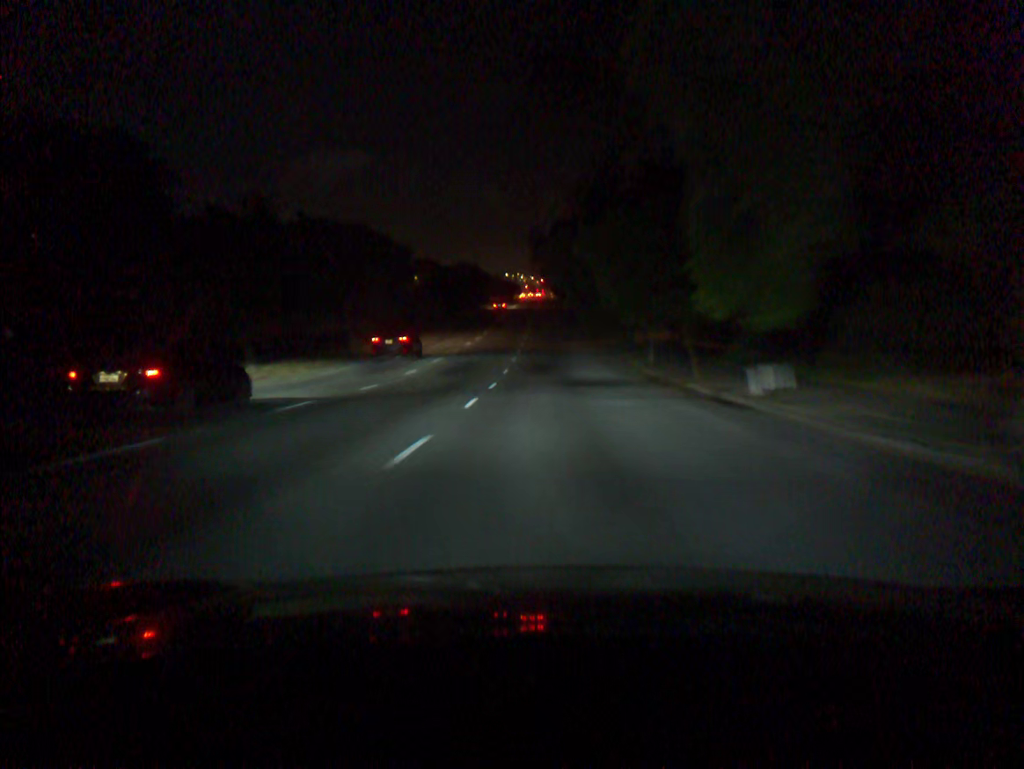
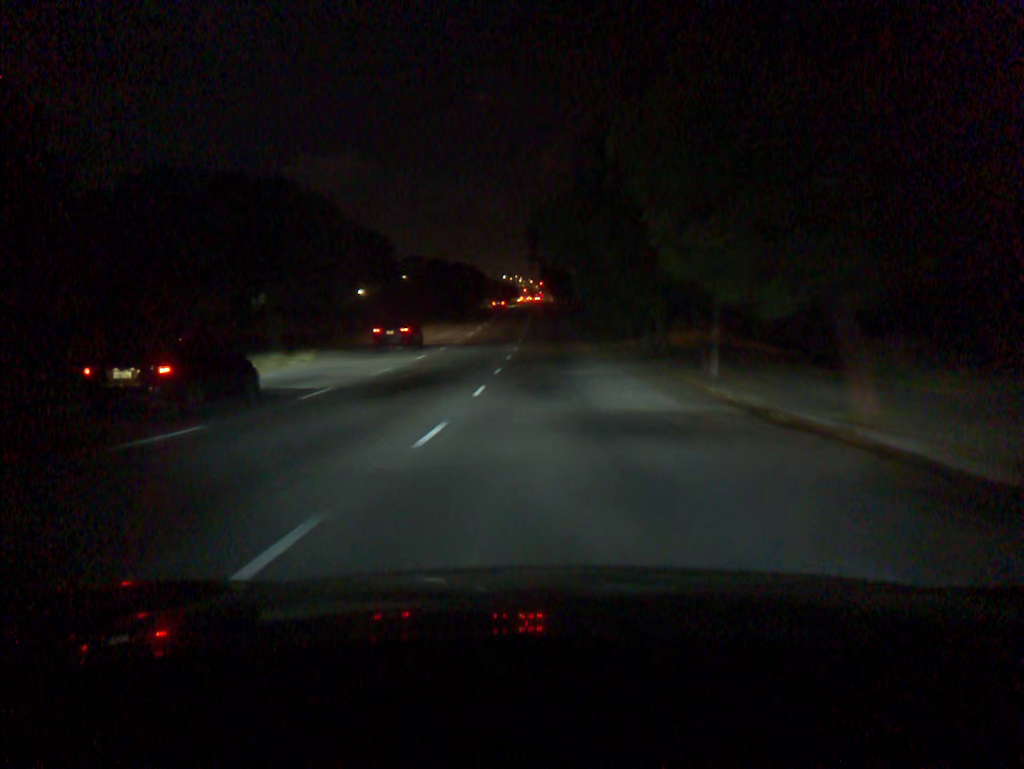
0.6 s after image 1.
(0.0, +12.8) m; 0°
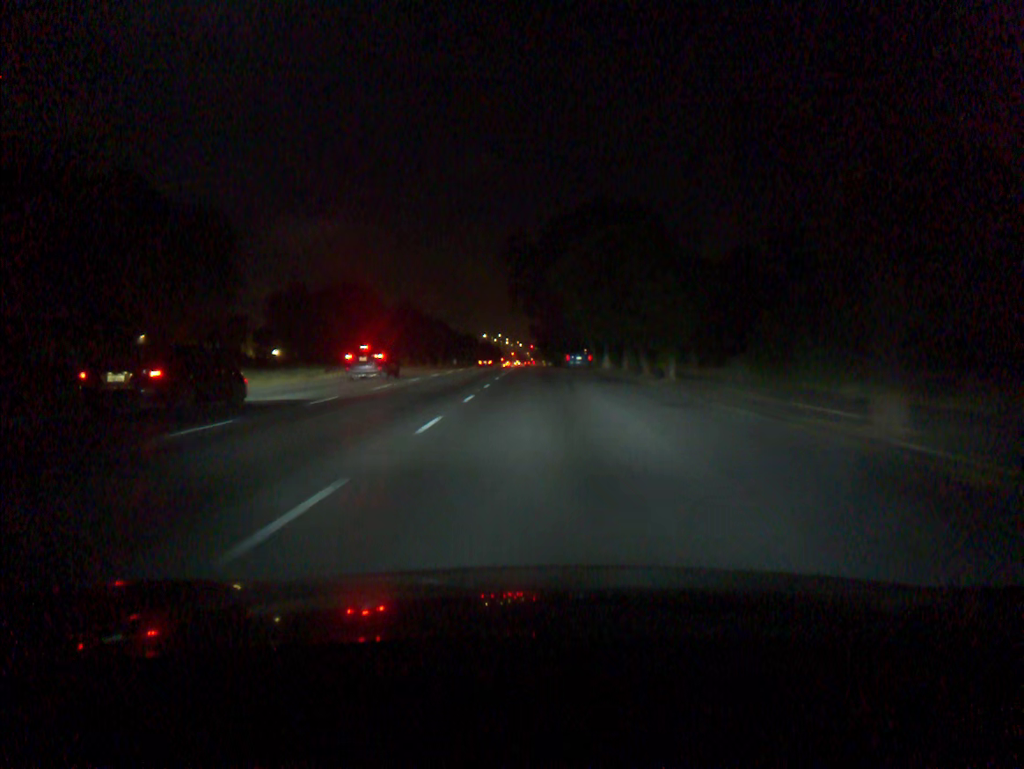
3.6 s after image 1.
(+0.4, +62.7) m; +1°
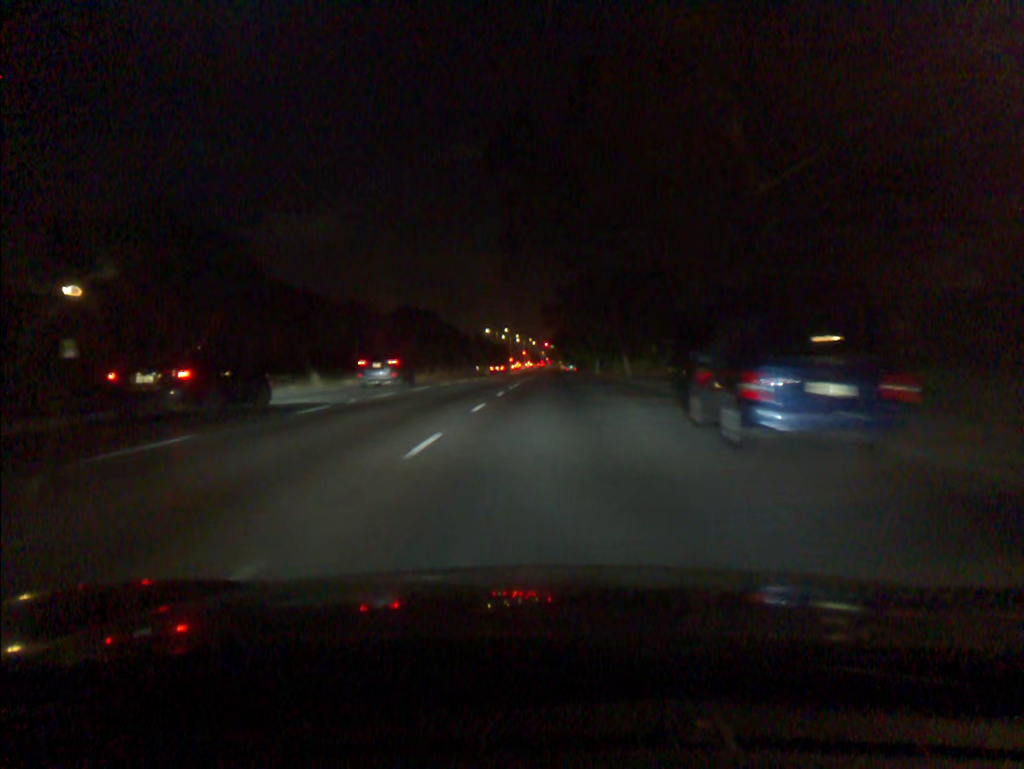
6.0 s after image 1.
(-0.5, +45.9) m; -1°
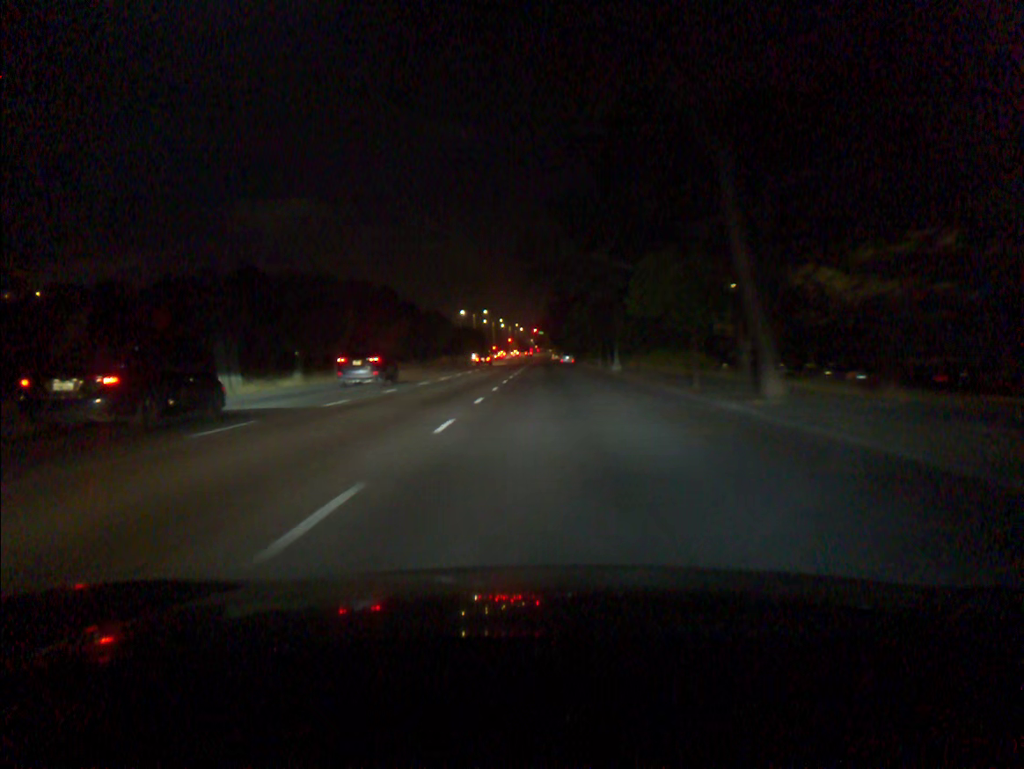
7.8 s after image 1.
(+0.3, +32.8) m; +1°
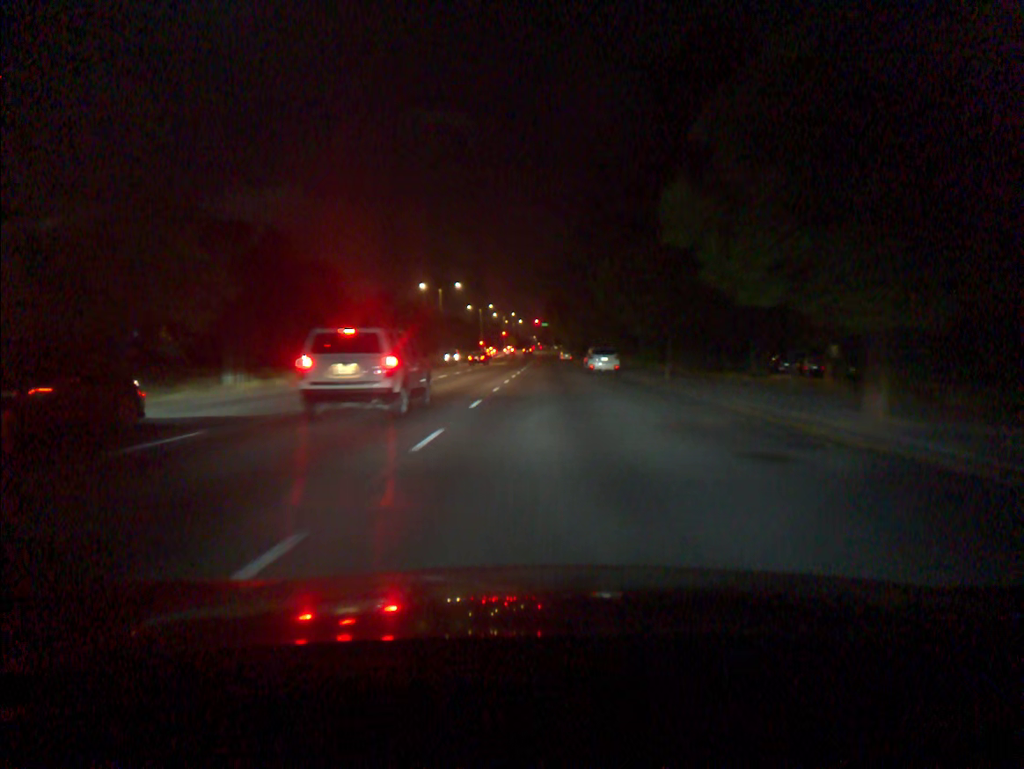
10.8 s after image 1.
(-0.1, +53.1) m; 0°
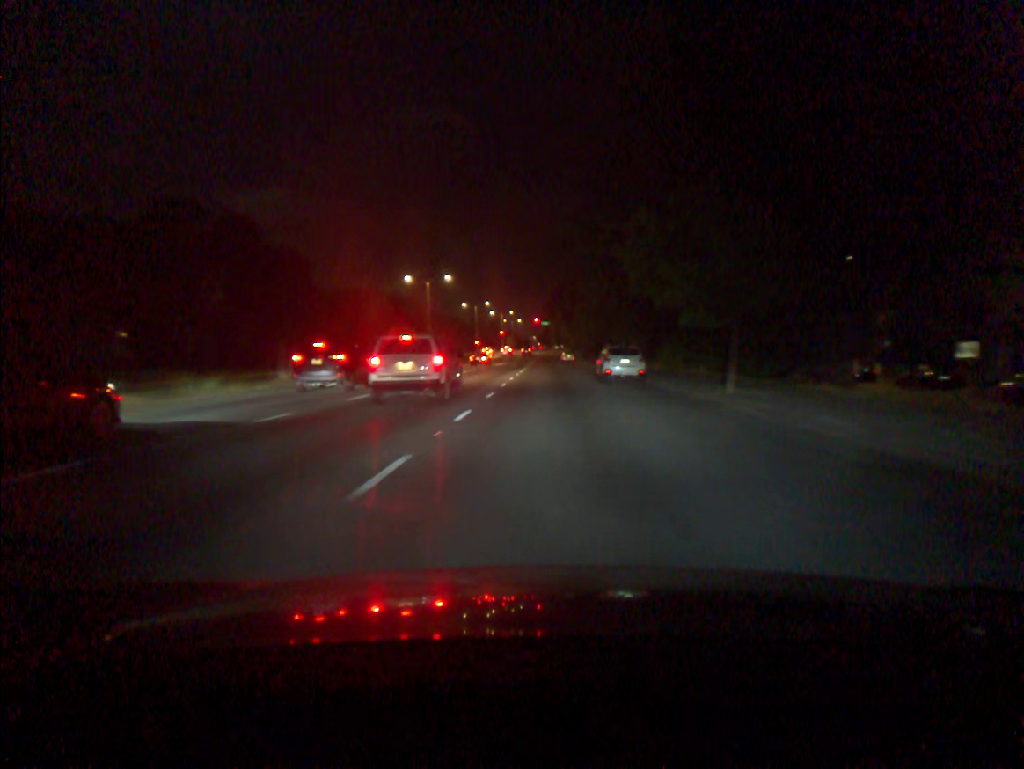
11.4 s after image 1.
(0.0, +10.3) m; 0°
